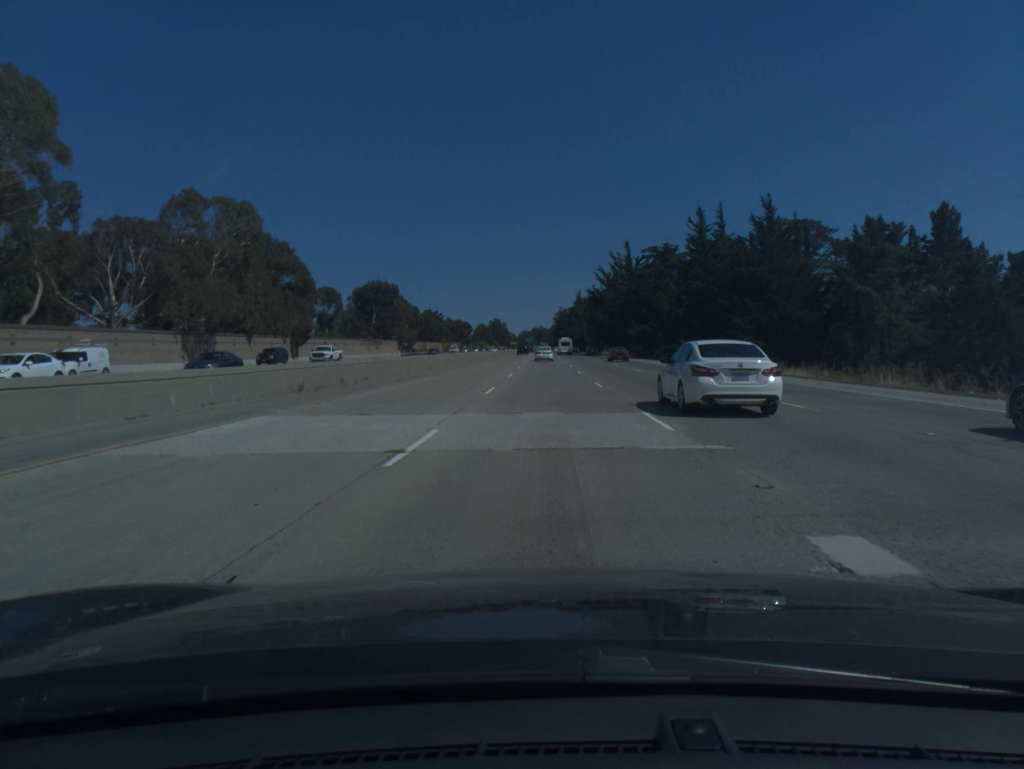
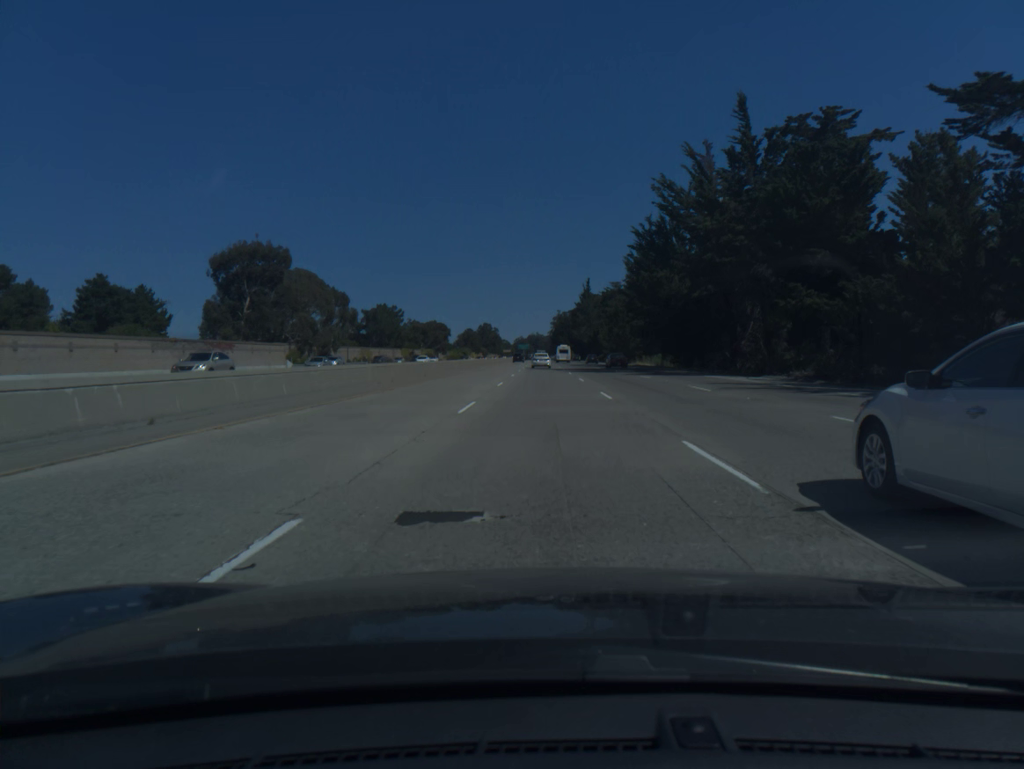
(+0.3, +78.4) m; 0°
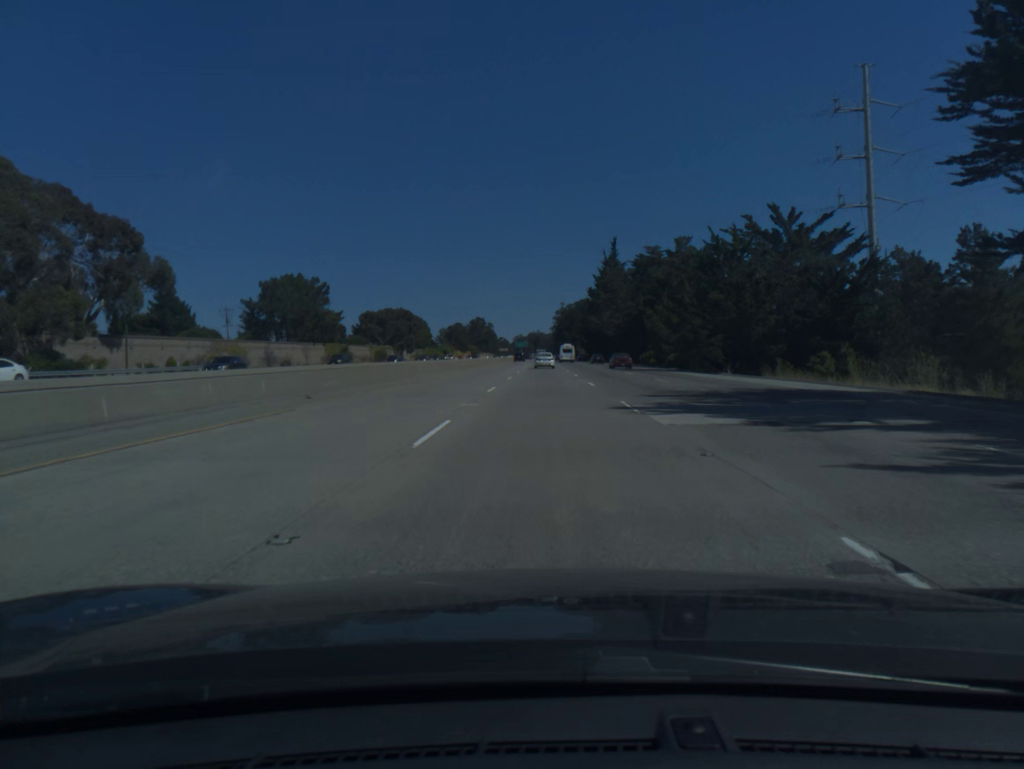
(-0.1, +78.6) m; 0°
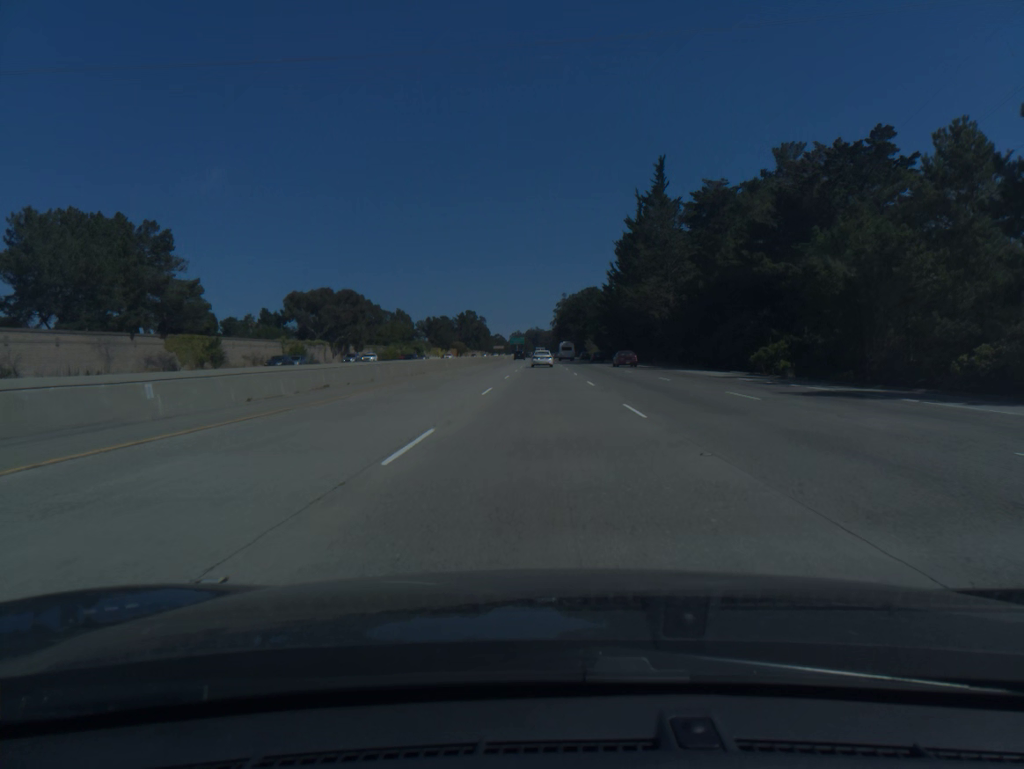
(+0.1, +59.6) m; 0°
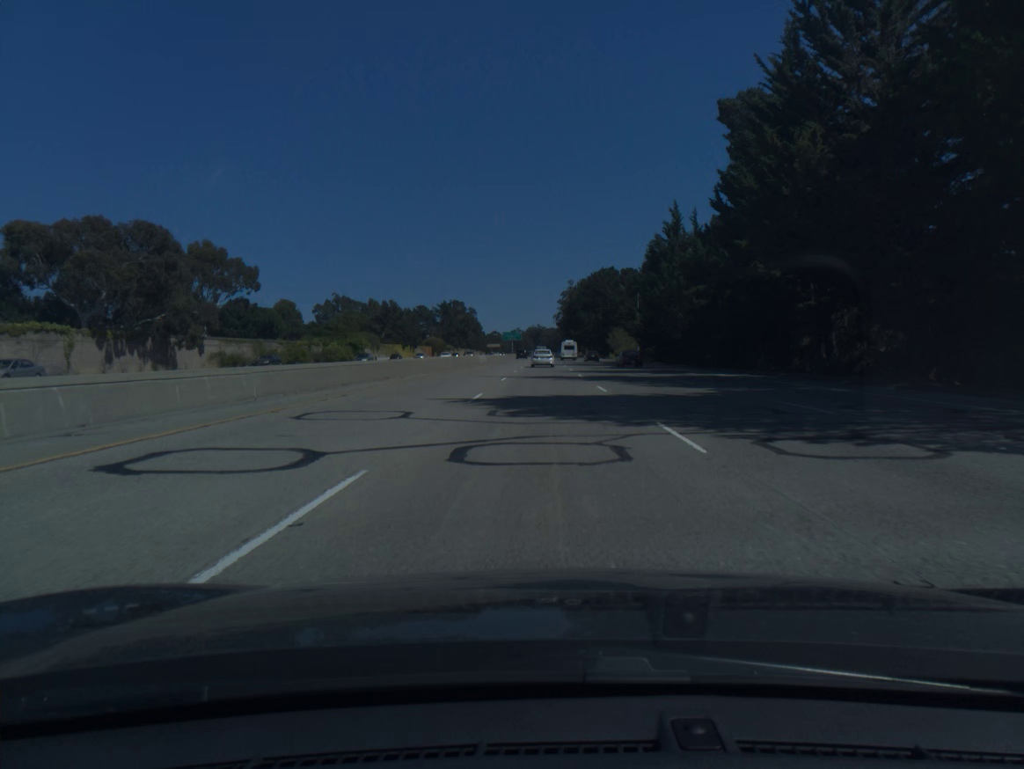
(0.0, +78.1) m; 0°
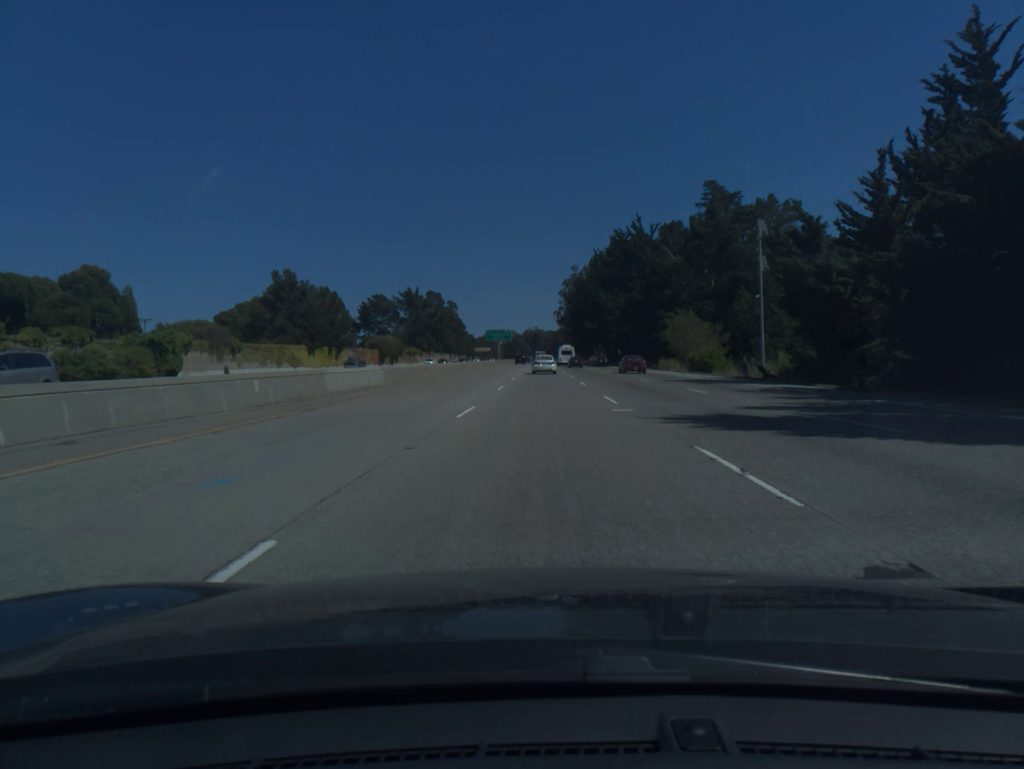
(0.0, +75.9) m; 0°
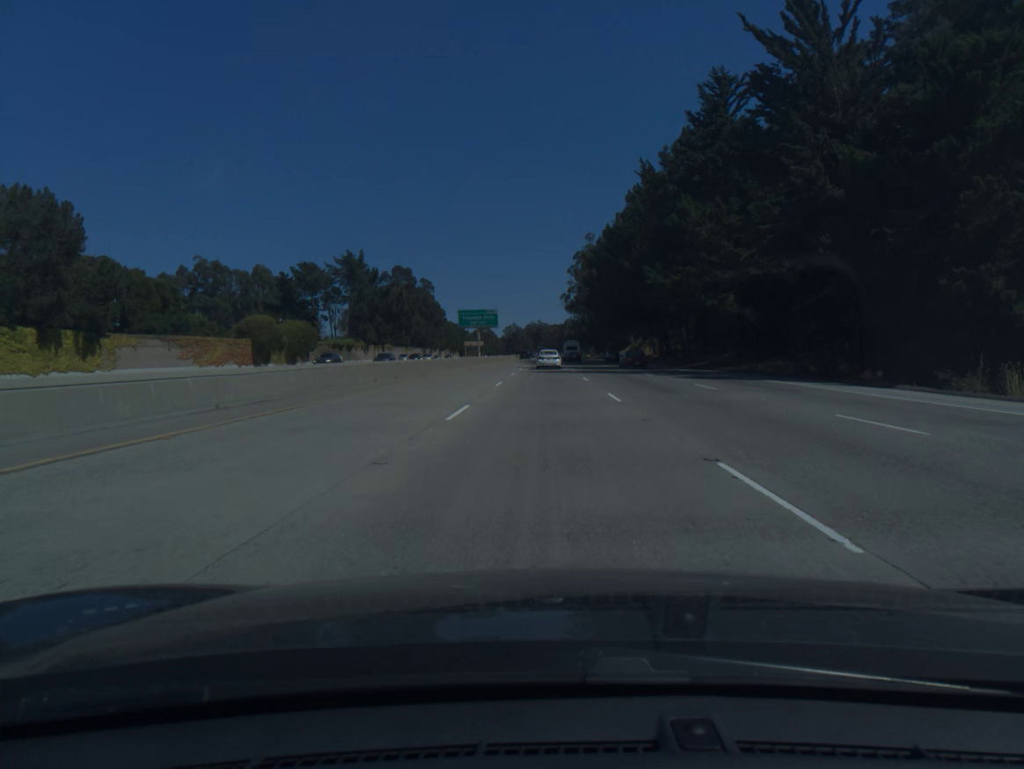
(-0.1, +74.4) m; 0°
